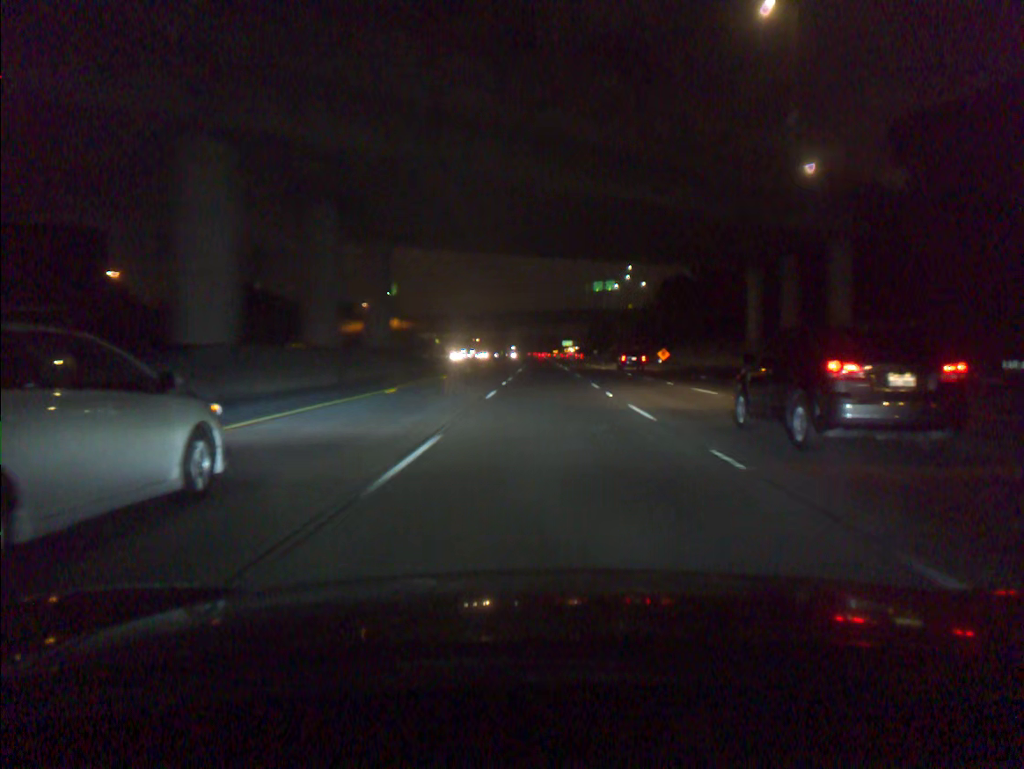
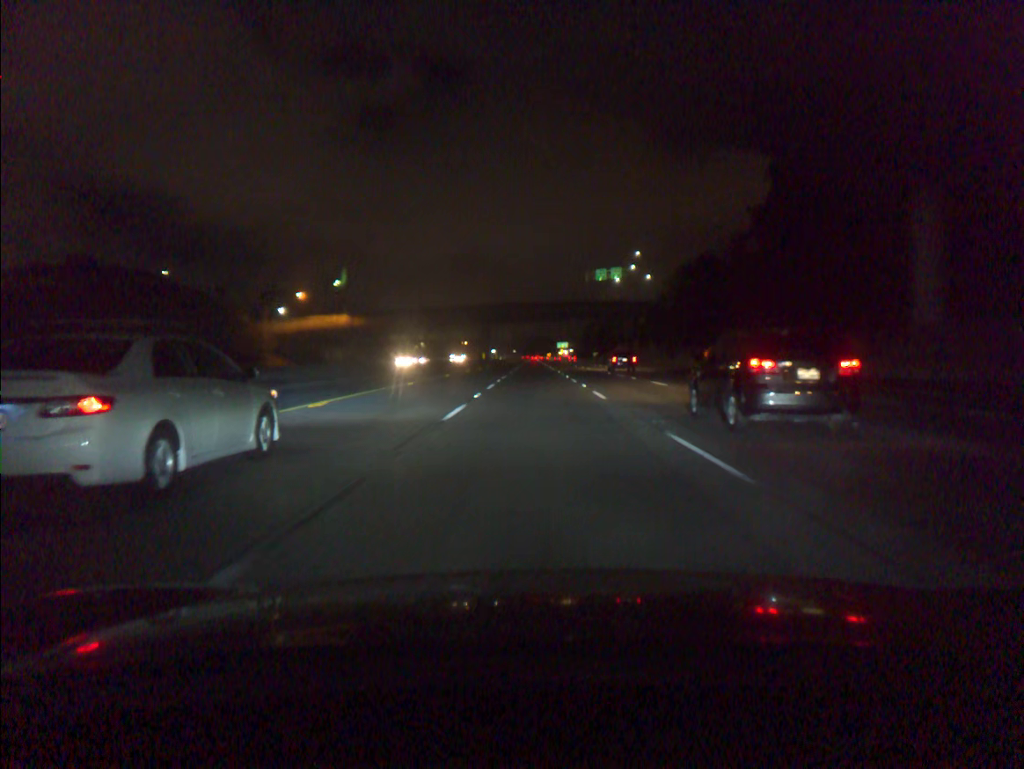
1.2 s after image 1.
(+0.2, +36.3) m; +1°
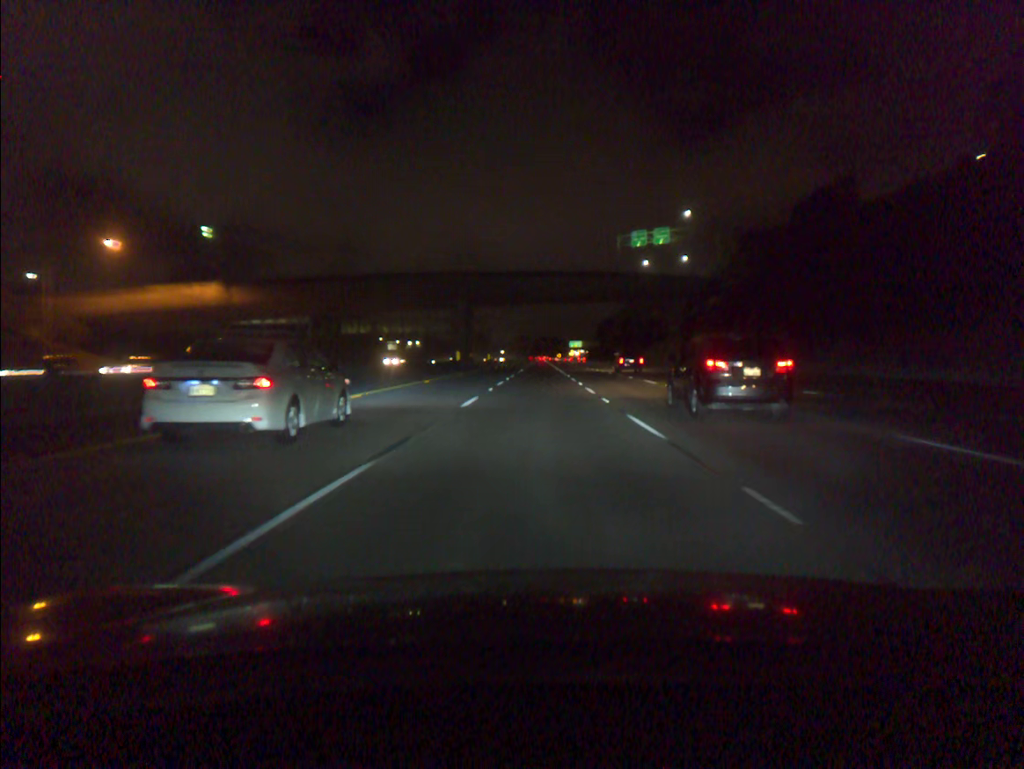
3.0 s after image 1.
(-0.3, +54.5) m; -1°
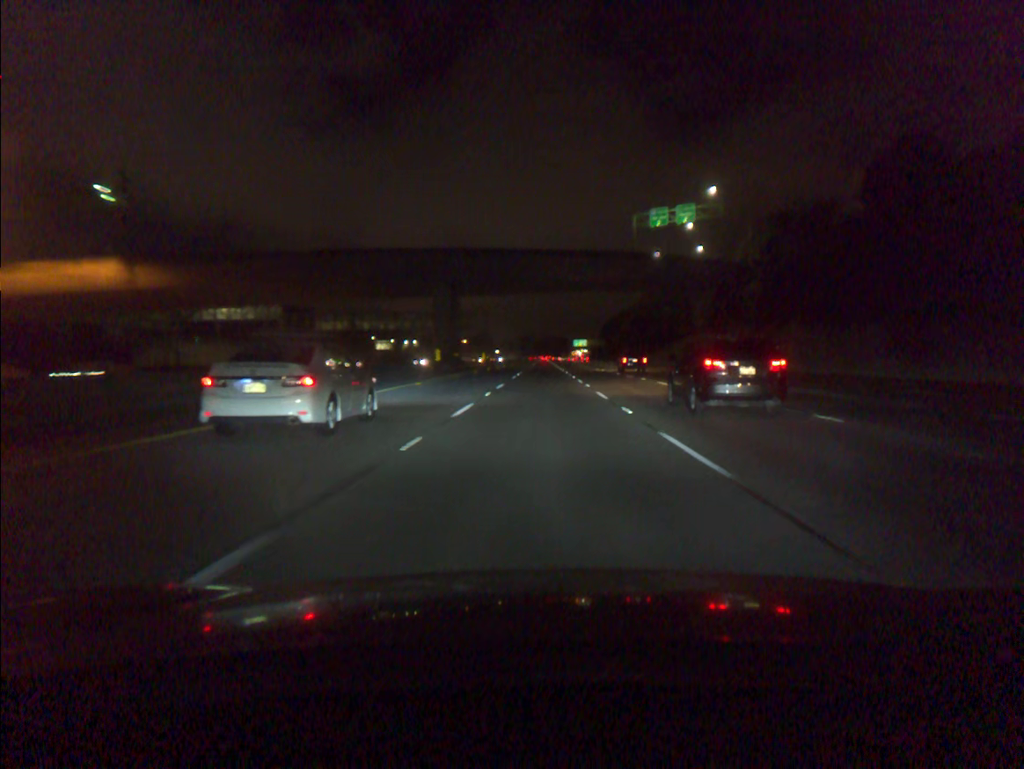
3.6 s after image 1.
(0.0, +18.2) m; 0°
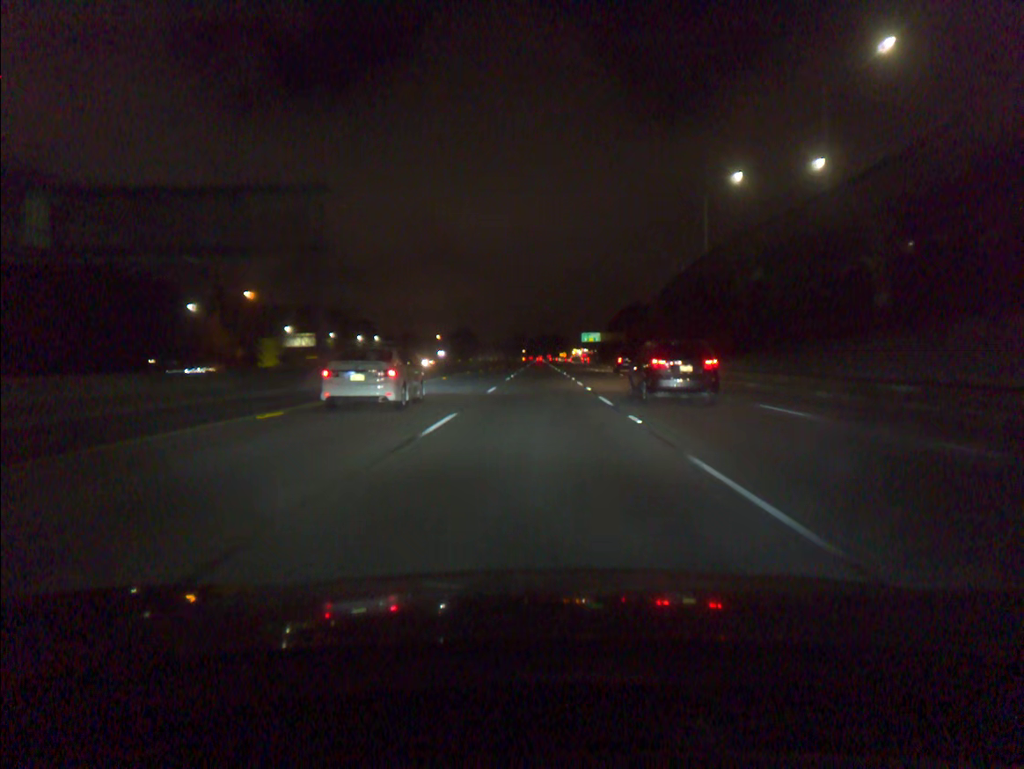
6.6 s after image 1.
(+0.3, +91.1) m; 0°
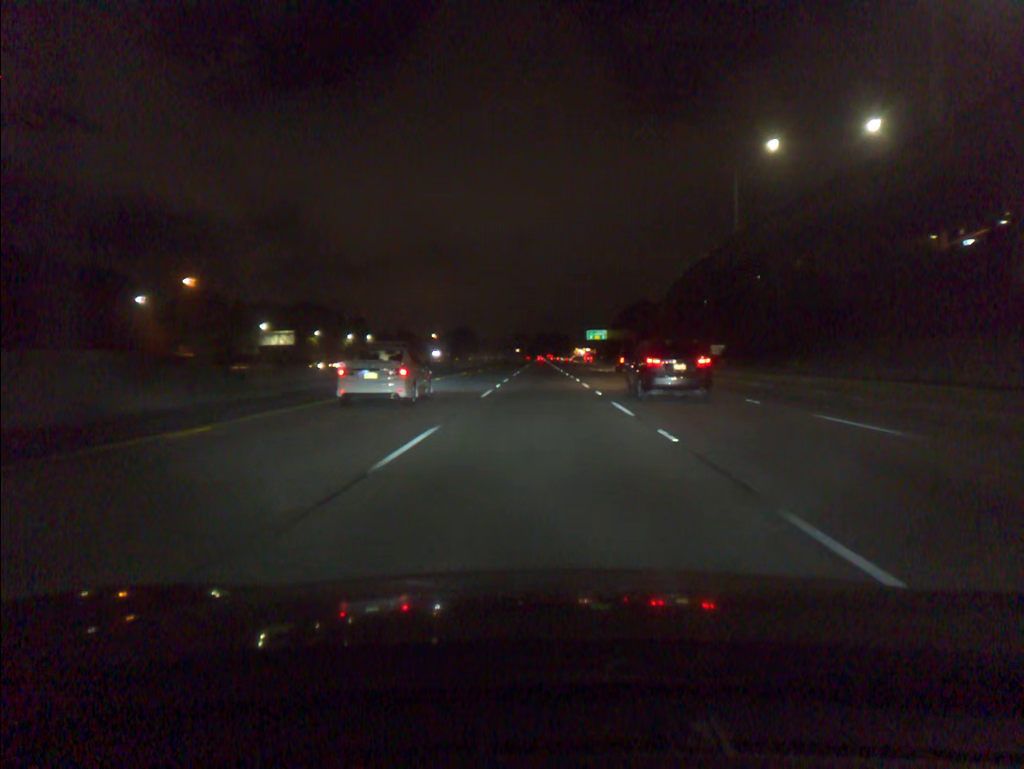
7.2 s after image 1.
(0.0, +18.3) m; 0°
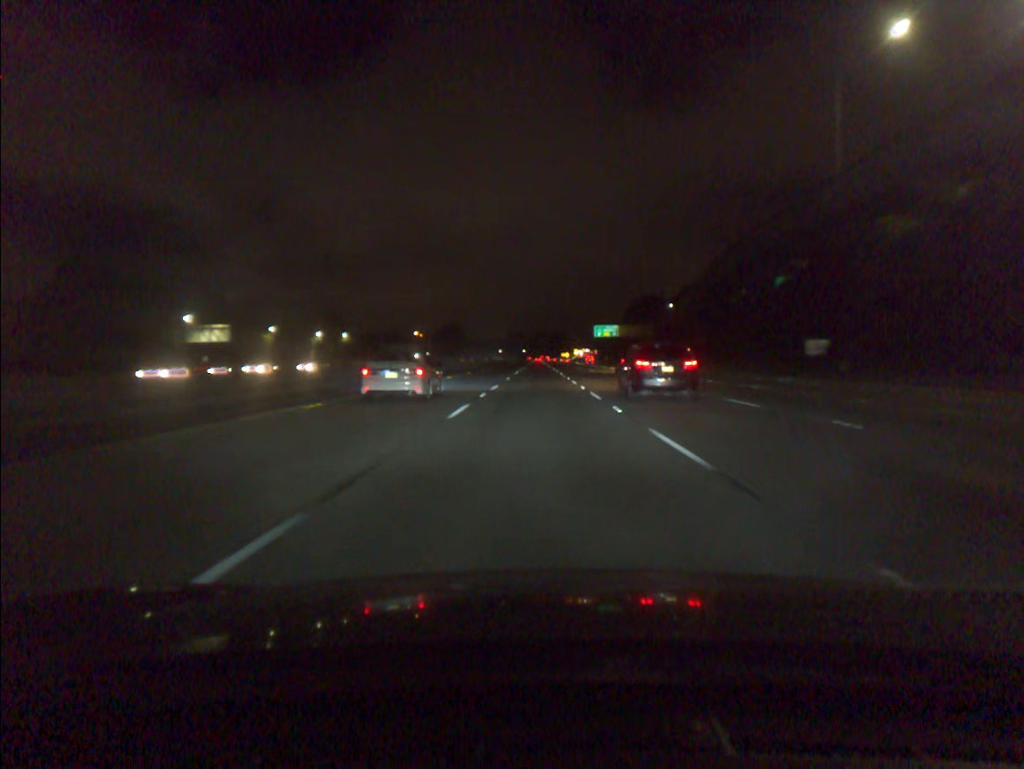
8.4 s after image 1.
(+0.1, +36.5) m; 0°
